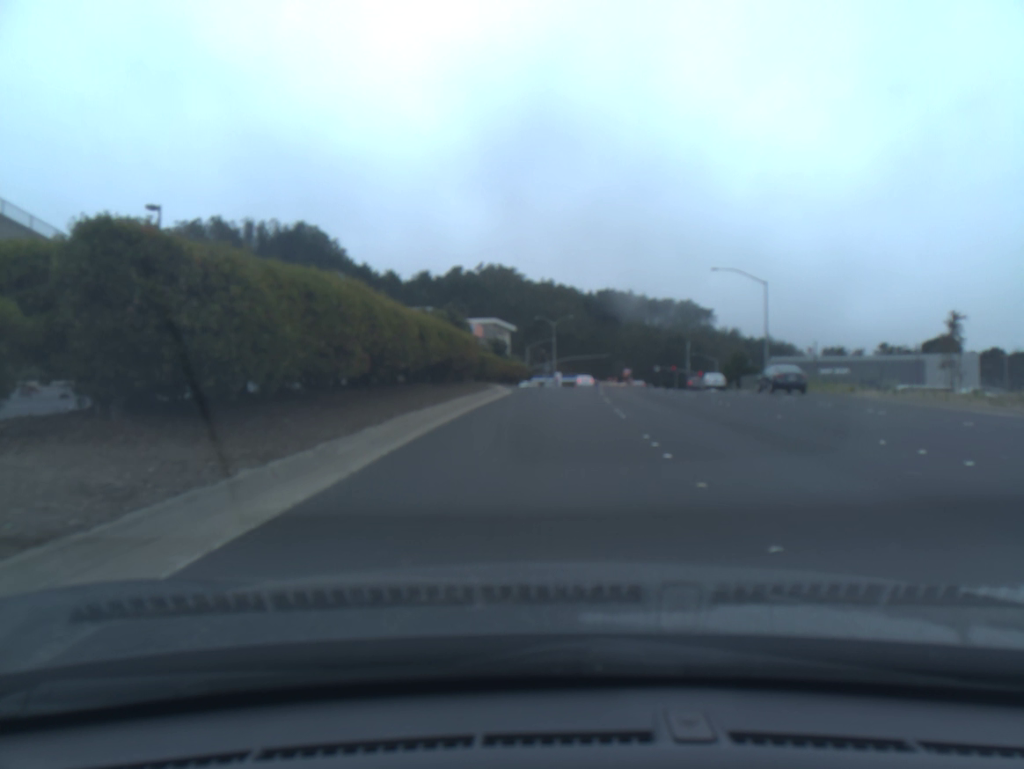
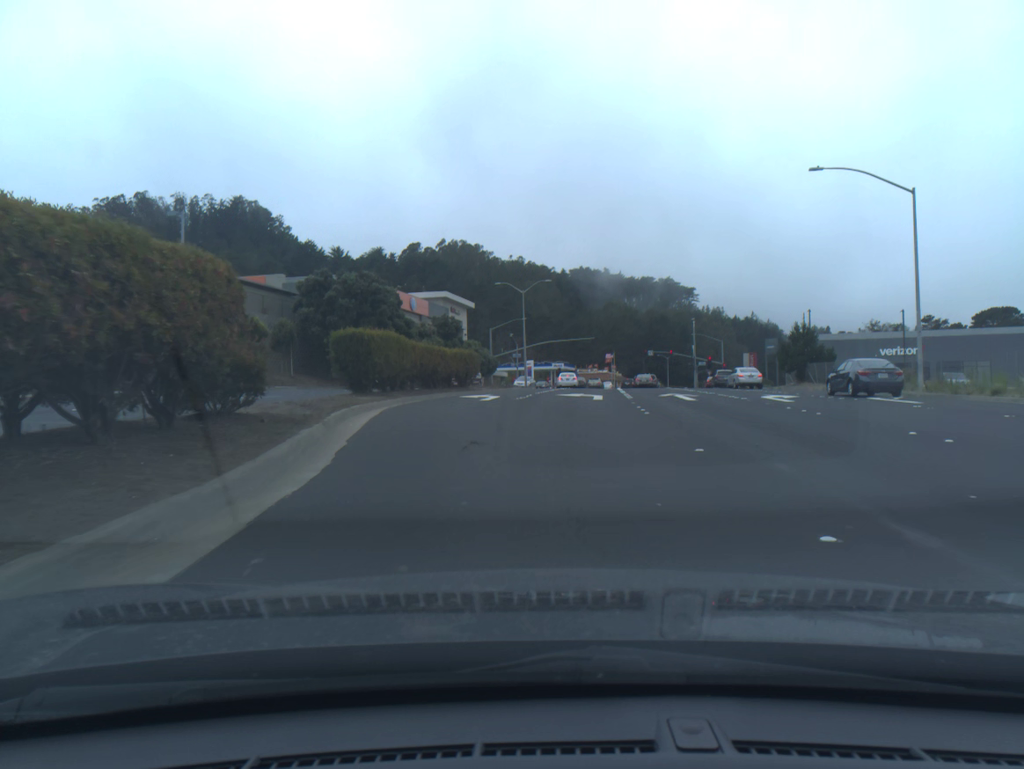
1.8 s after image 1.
(+0.6, +28.9) m; +2°
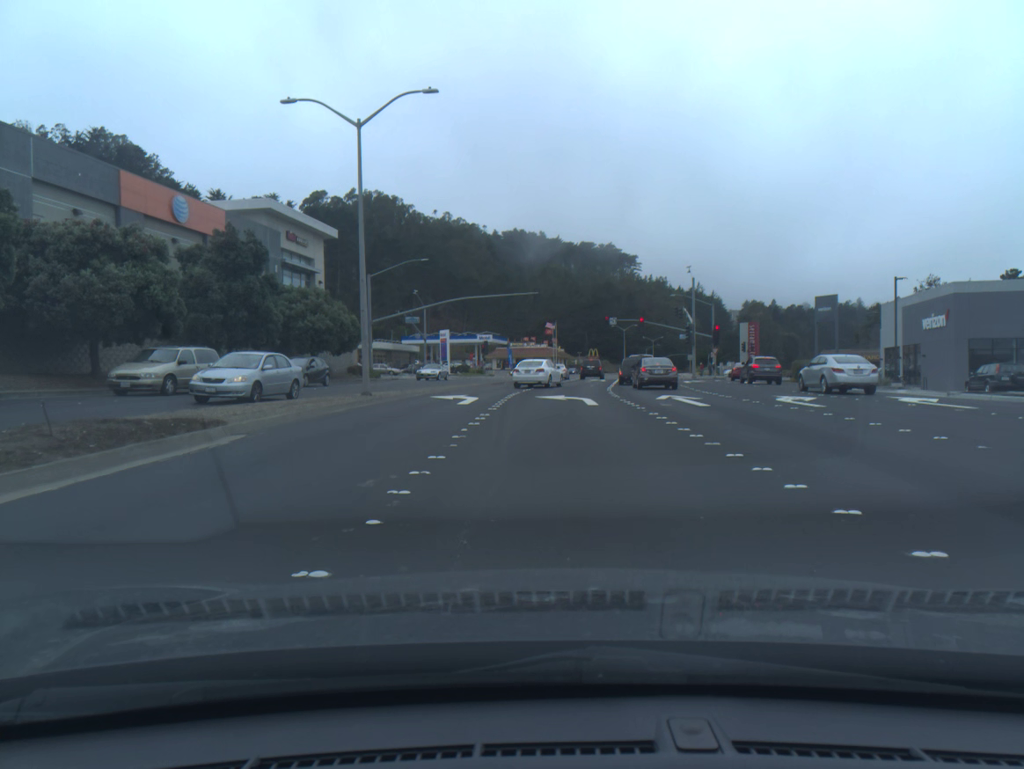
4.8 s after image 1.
(+2.1, +43.8) m; +5°
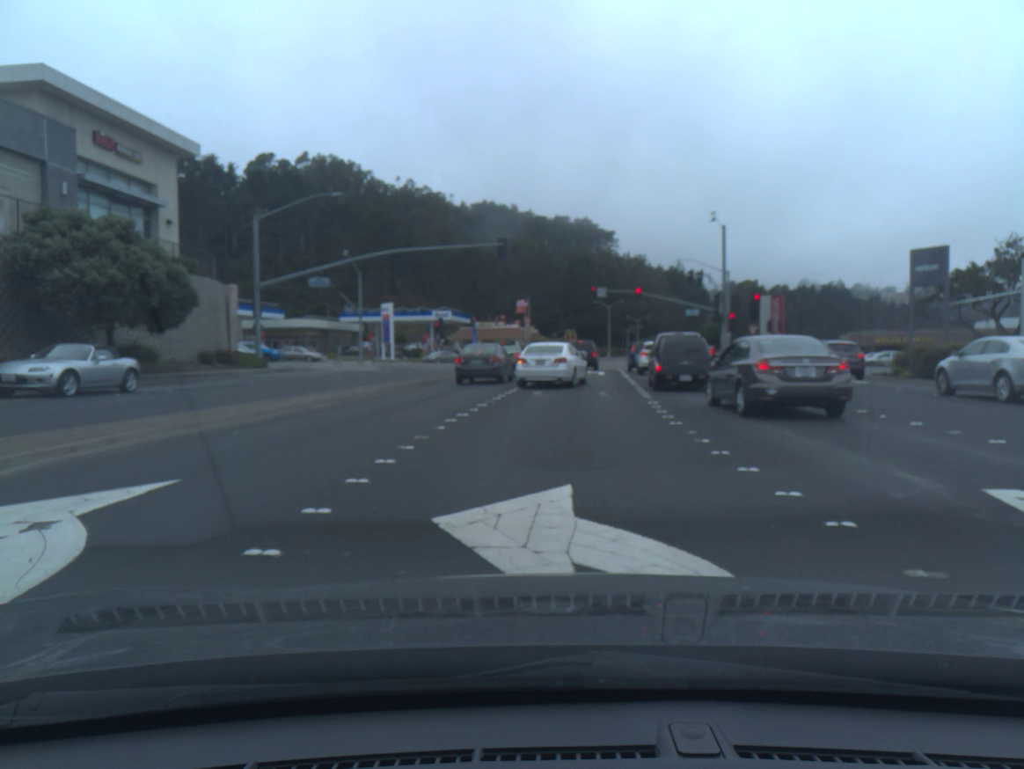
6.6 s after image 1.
(+0.3, +21.5) m; +2°
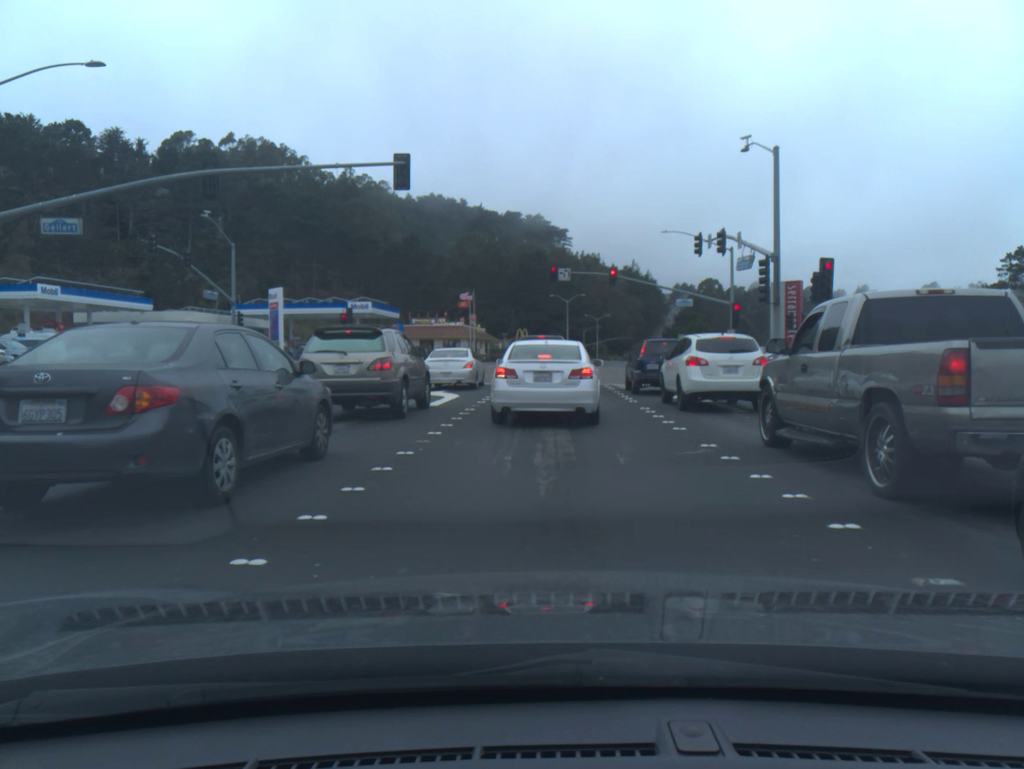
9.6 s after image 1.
(+0.8, +22.2) m; +4°
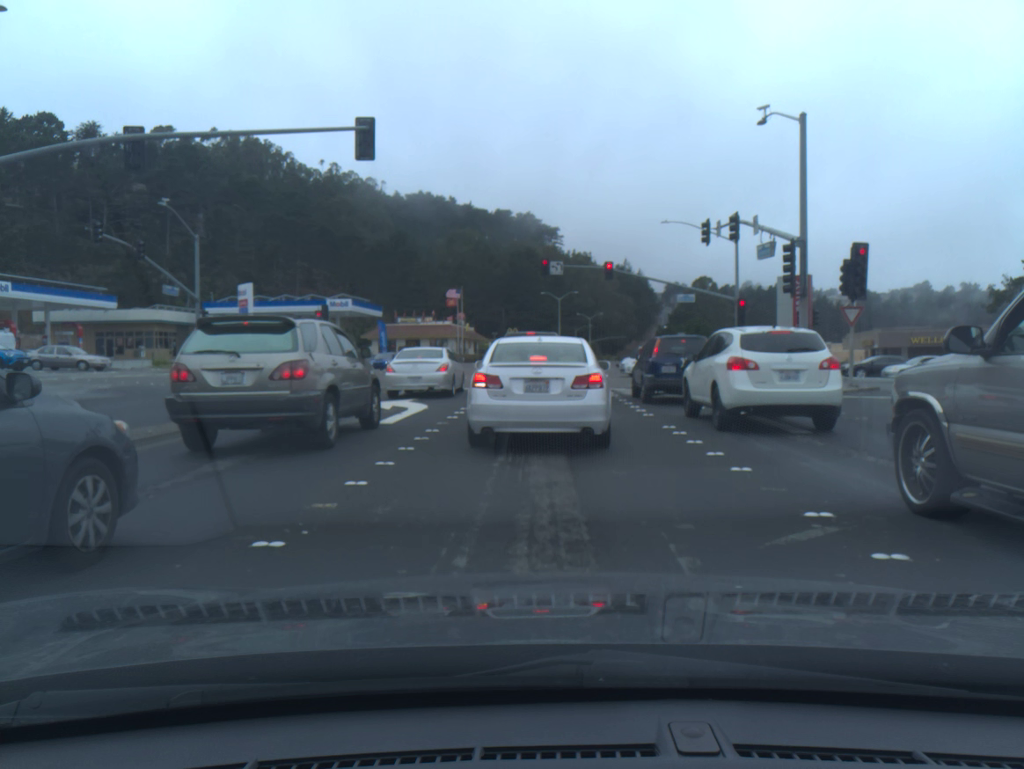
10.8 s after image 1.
(+0.1, +4.5) m; +1°
